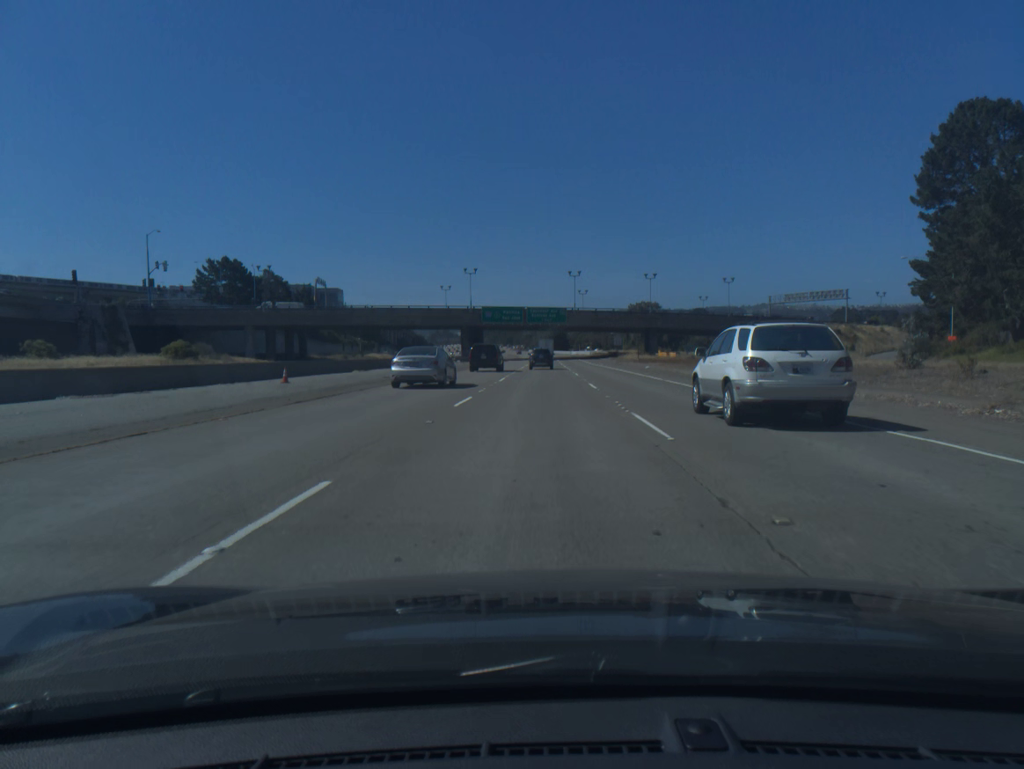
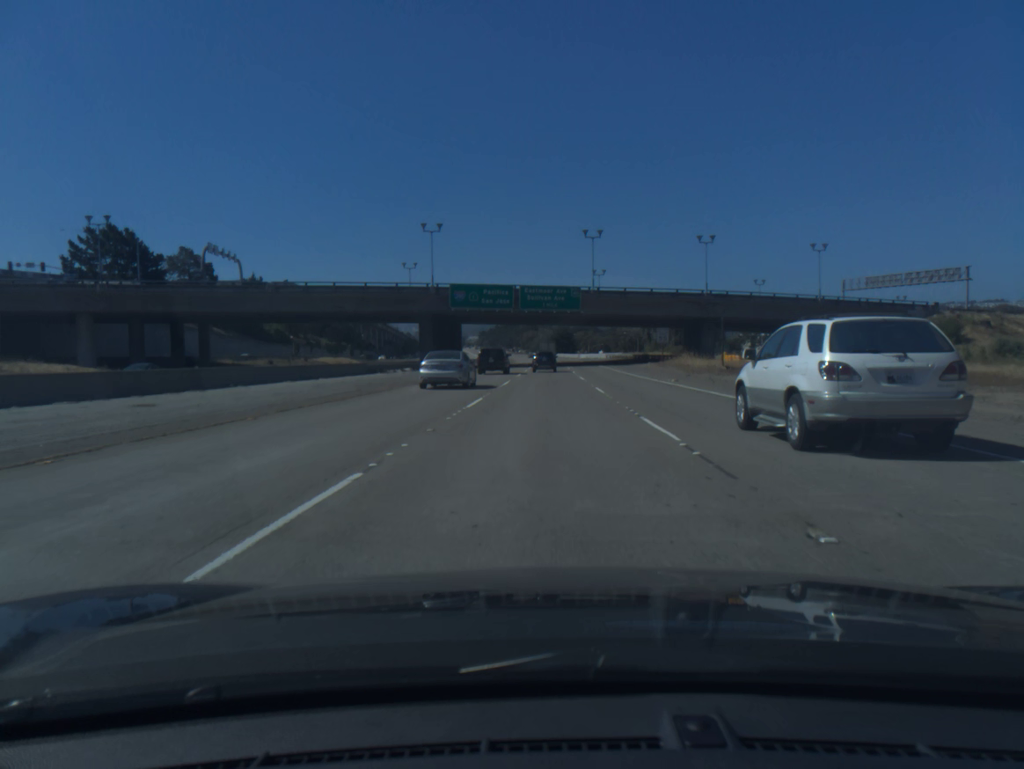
(0.0, +45.3) m; 0°
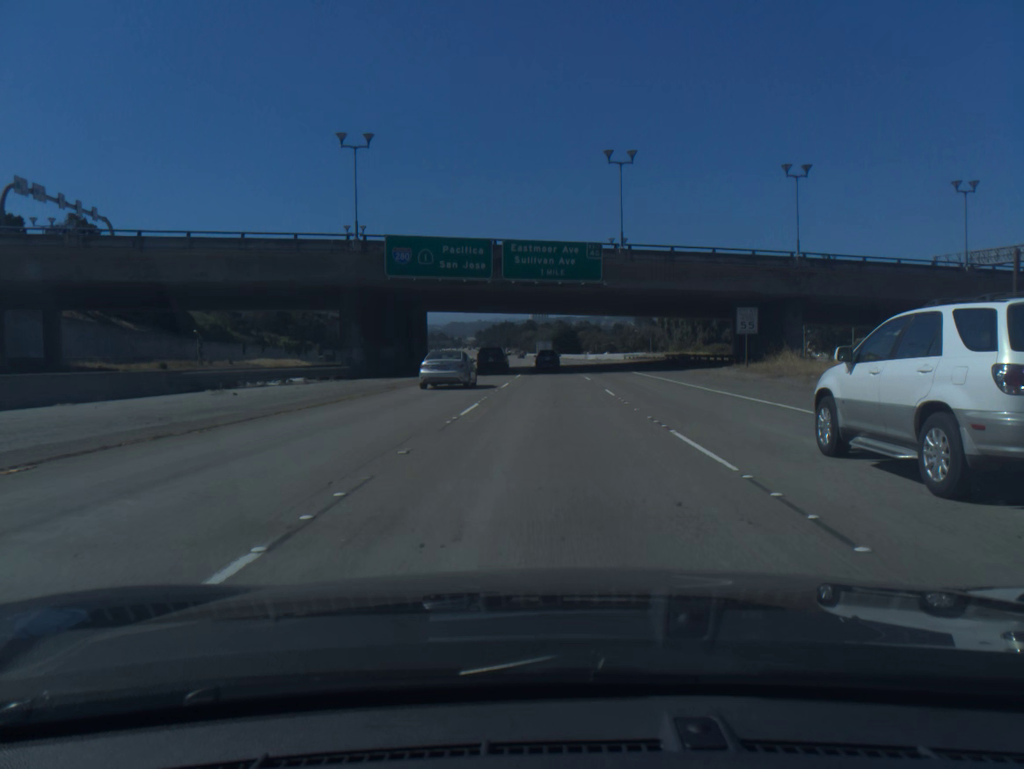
(0.0, +31.7) m; 0°
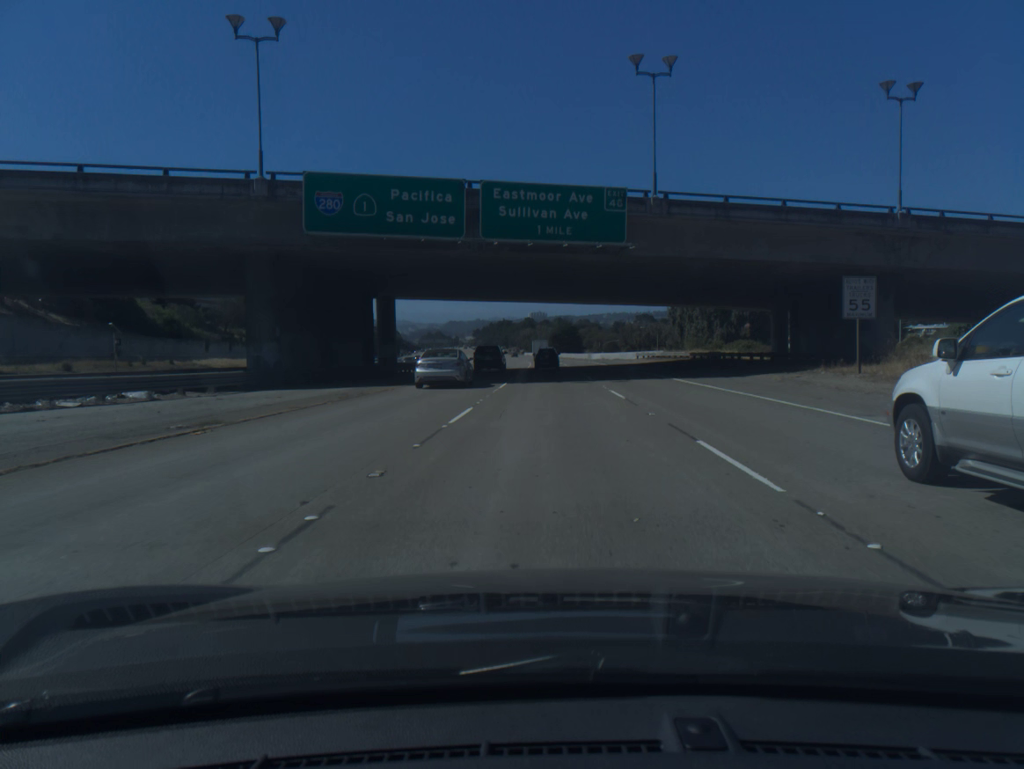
(0.0, +16.3) m; 0°
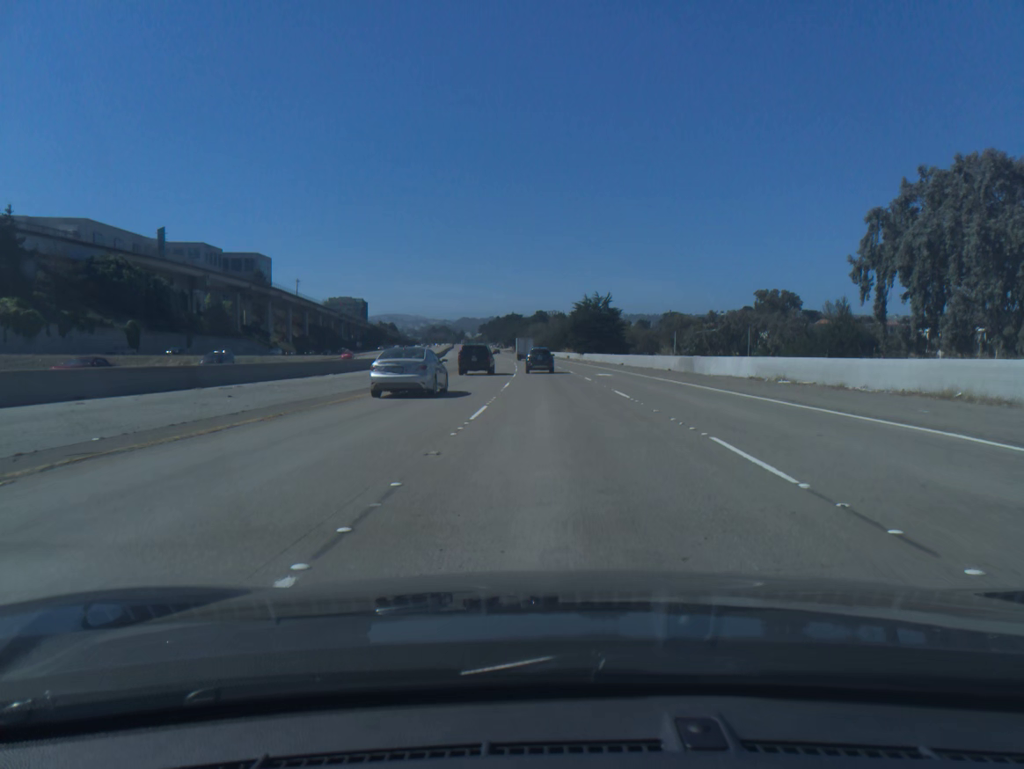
(-0.3, +85.6) m; -1°
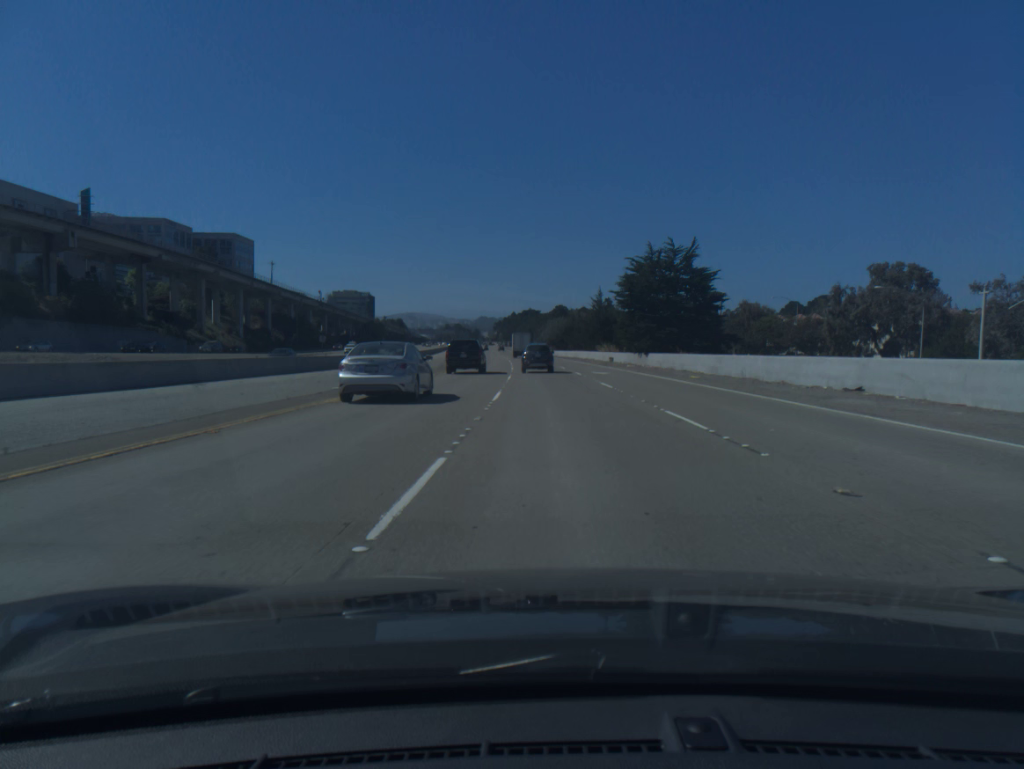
(-0.9, +53.3) m; -1°
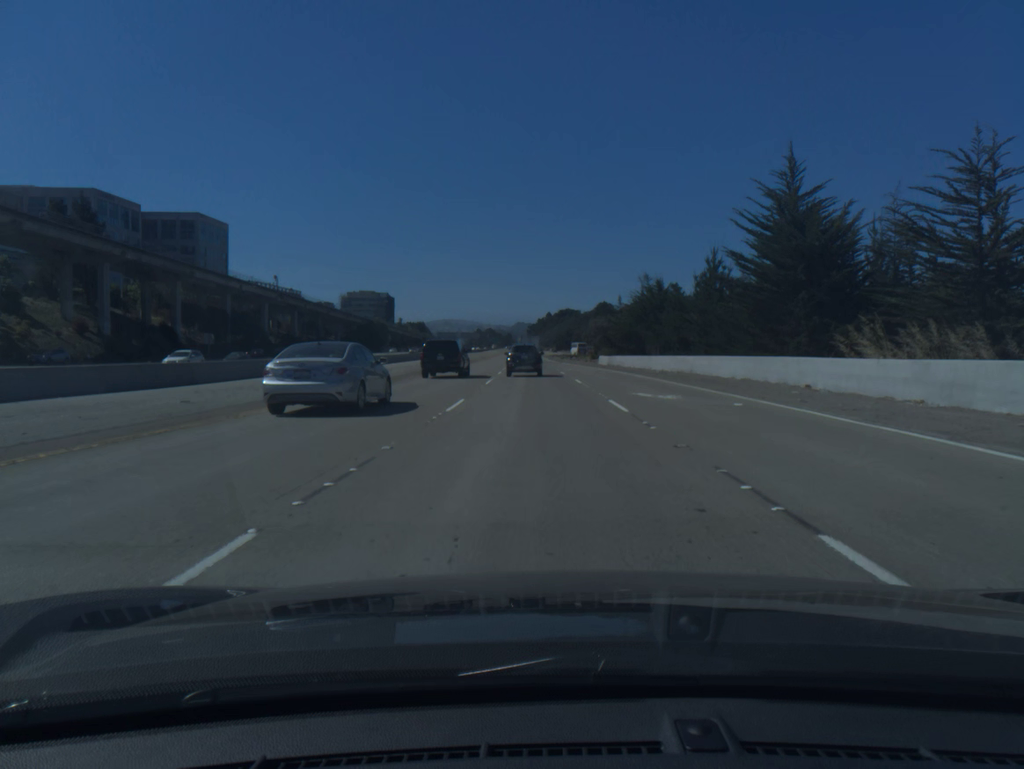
(-0.9, +69.3) m; -3°
